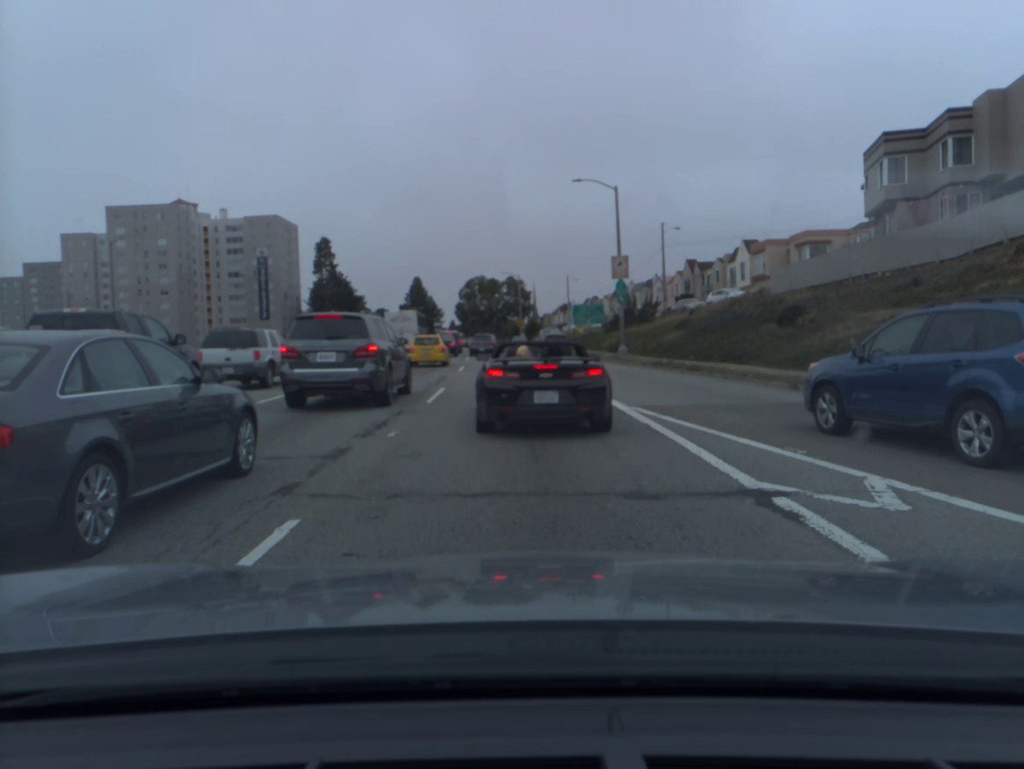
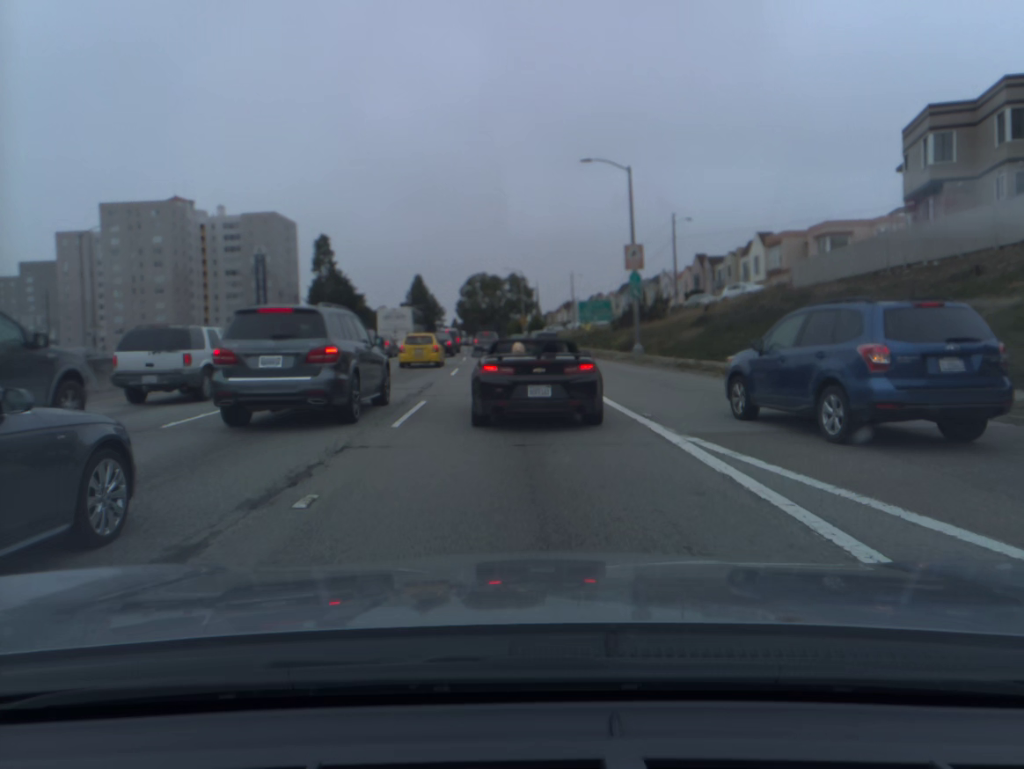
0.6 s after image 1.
(0.0, +4.5) m; 0°
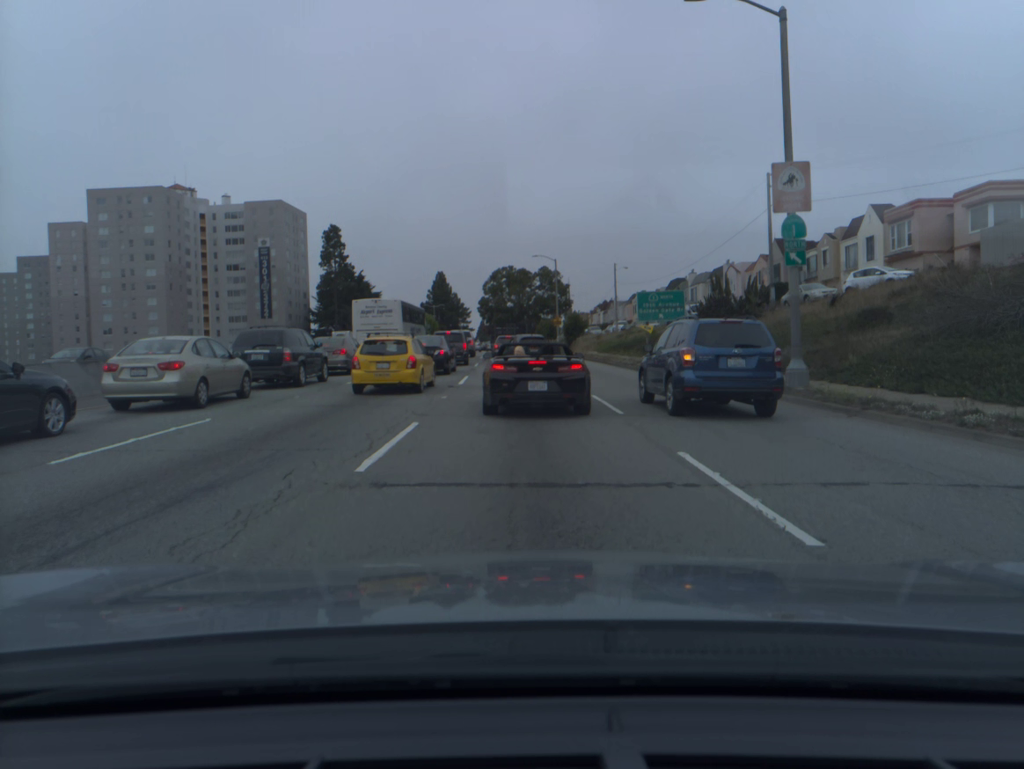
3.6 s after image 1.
(-0.4, +18.2) m; -3°
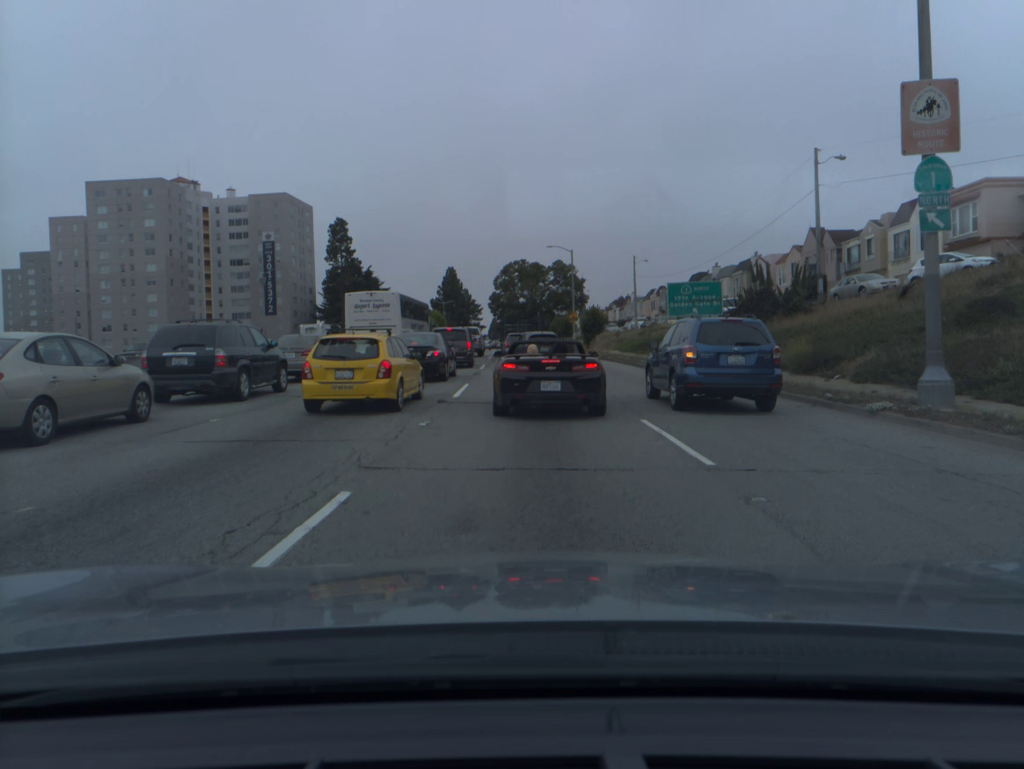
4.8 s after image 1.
(0.0, +5.8) m; -1°
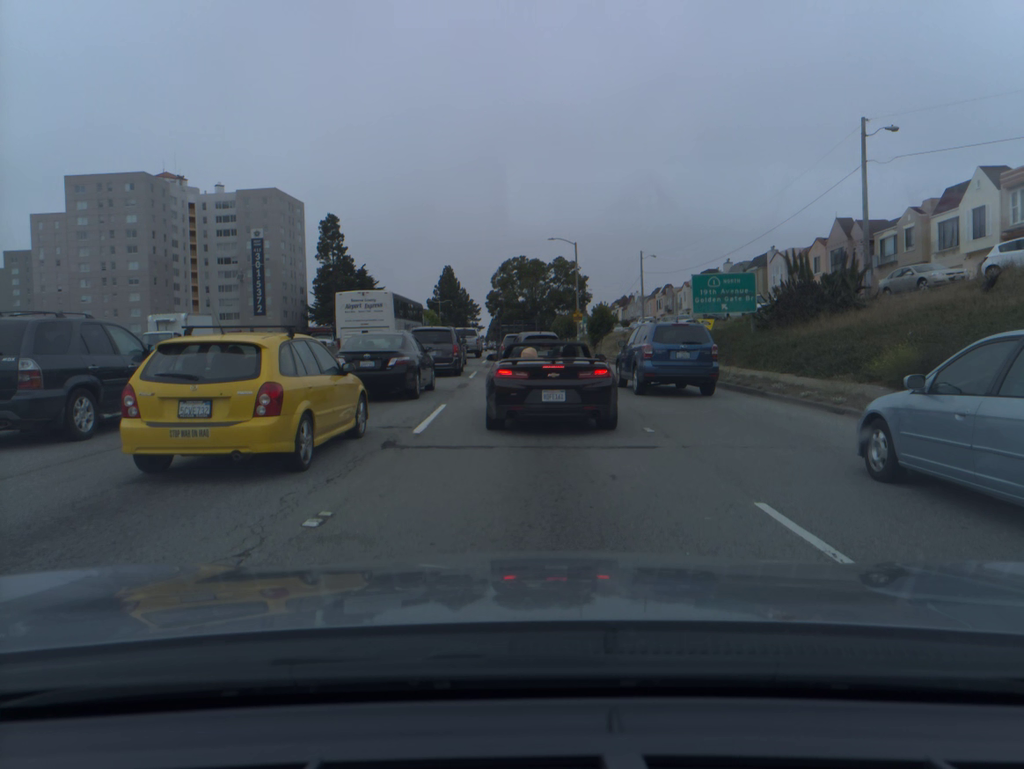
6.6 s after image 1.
(0.0, +6.3) m; +1°
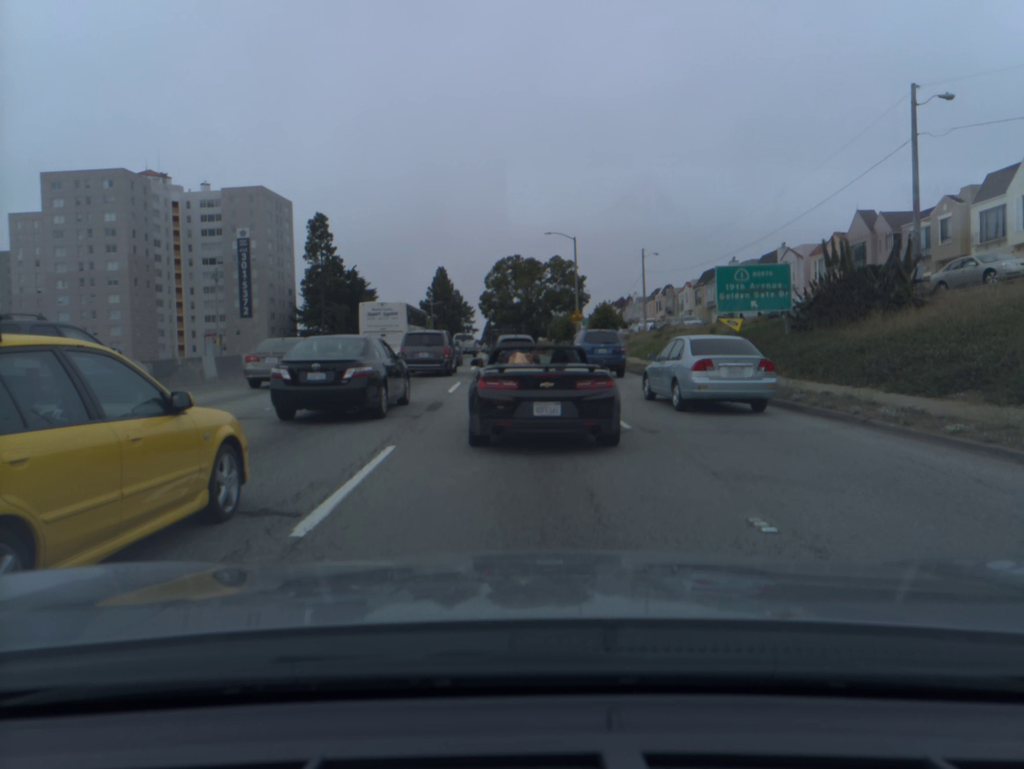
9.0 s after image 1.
(0.0, +5.7) m; 0°
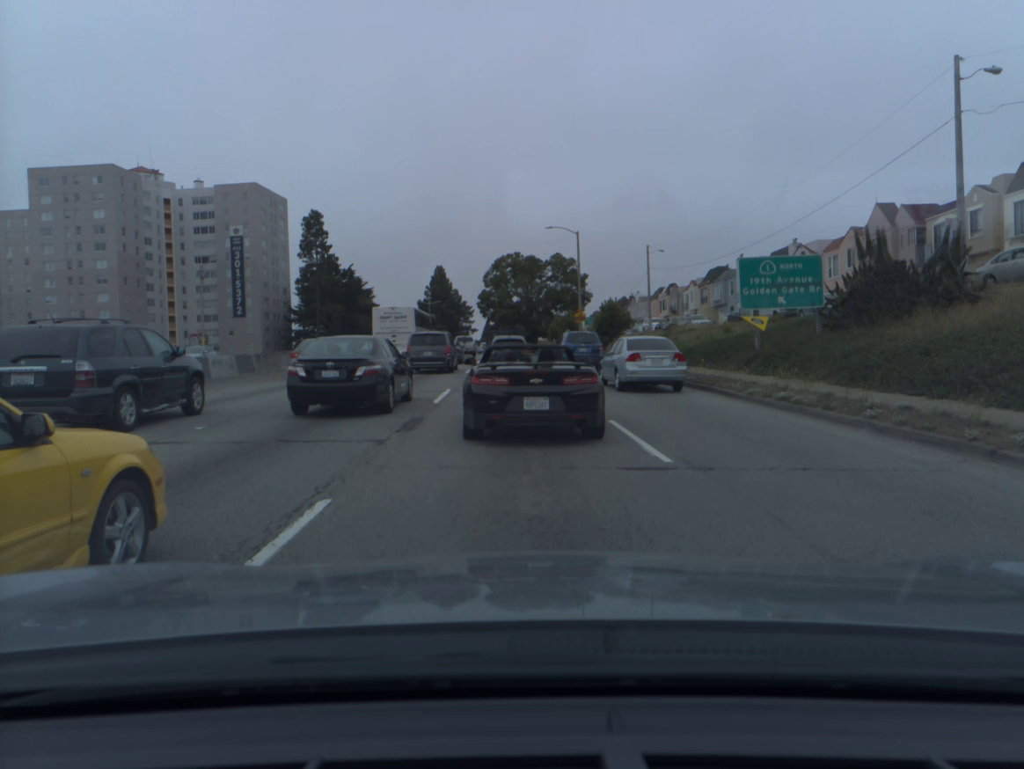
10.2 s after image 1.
(0.0, +3.2) m; 0°
